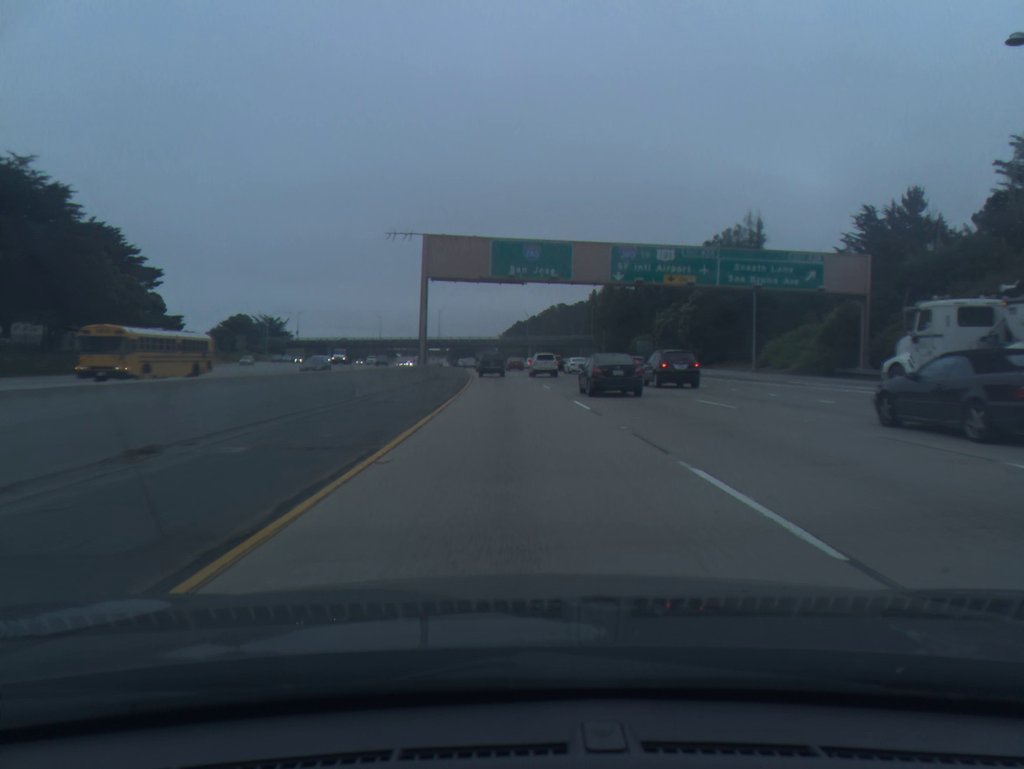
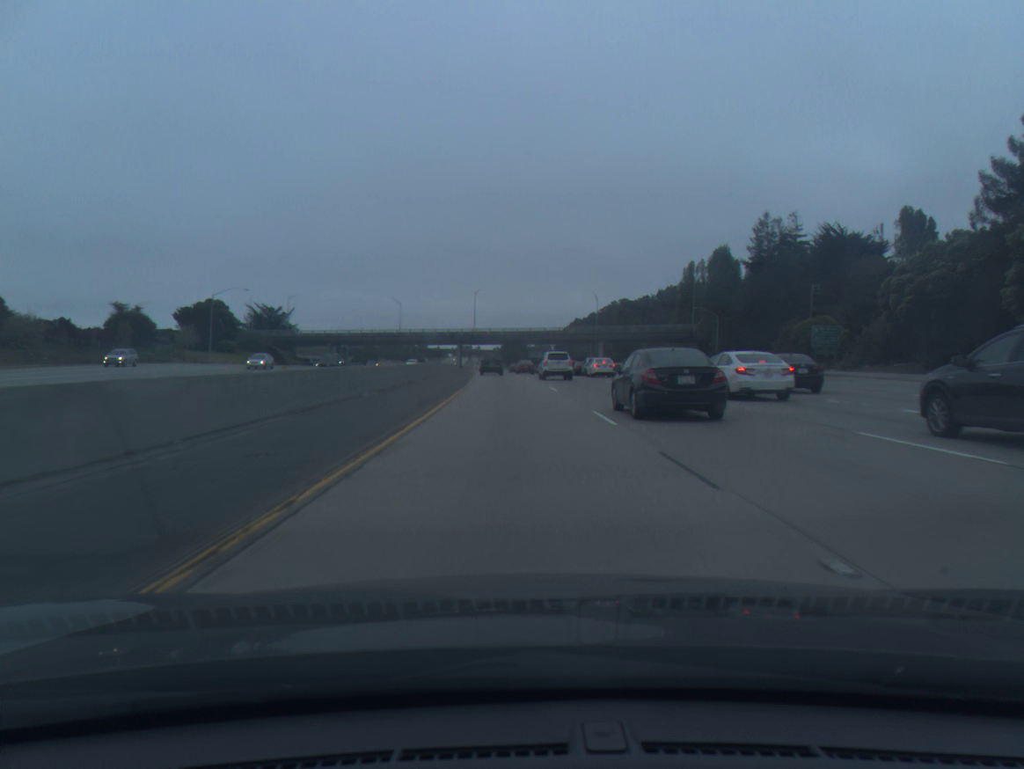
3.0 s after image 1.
(-2.2, +67.2) m; -4°
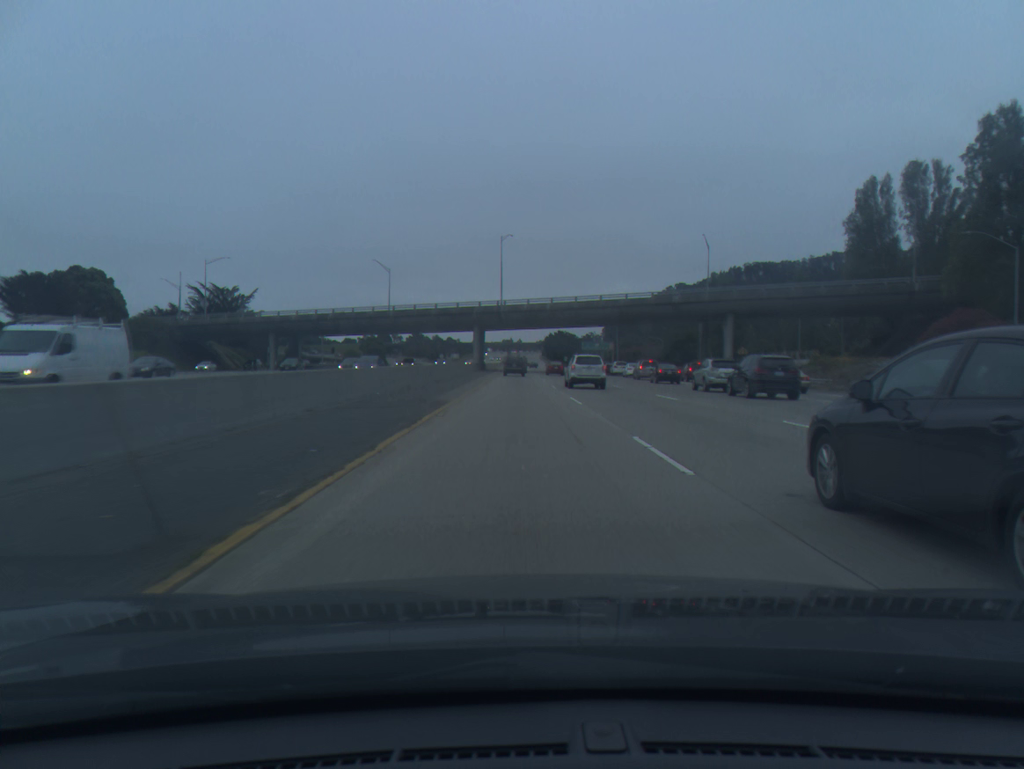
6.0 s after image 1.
(-2.2, +71.0) m; -3°
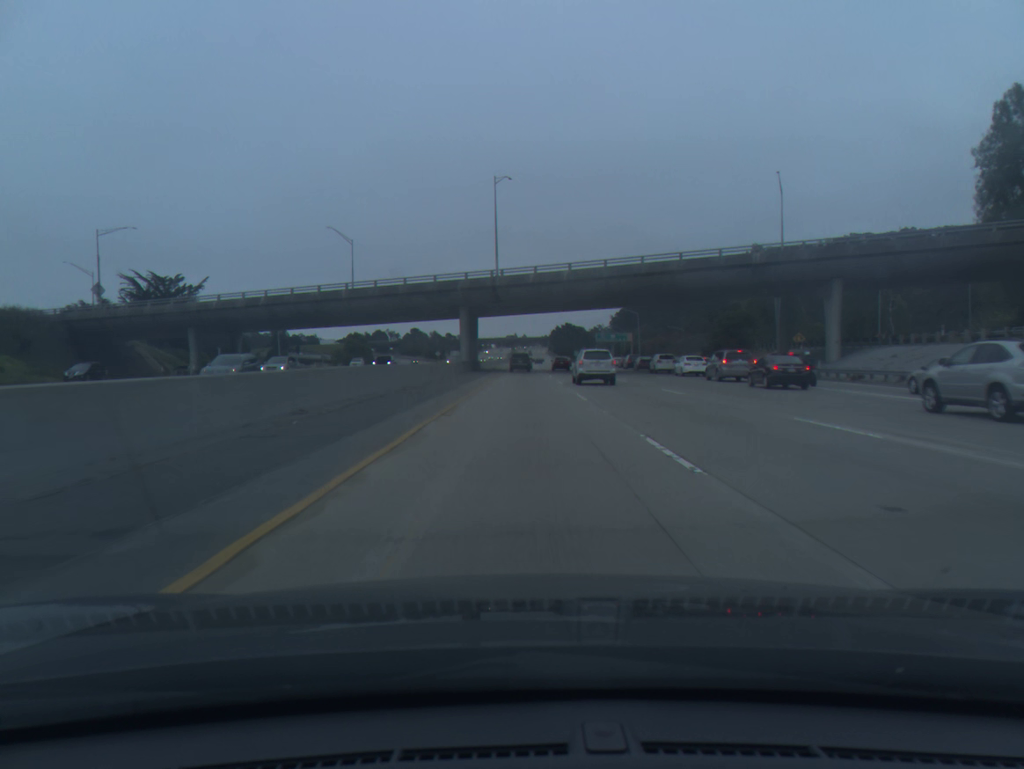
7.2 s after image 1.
(-0.1, +29.6) m; 0°
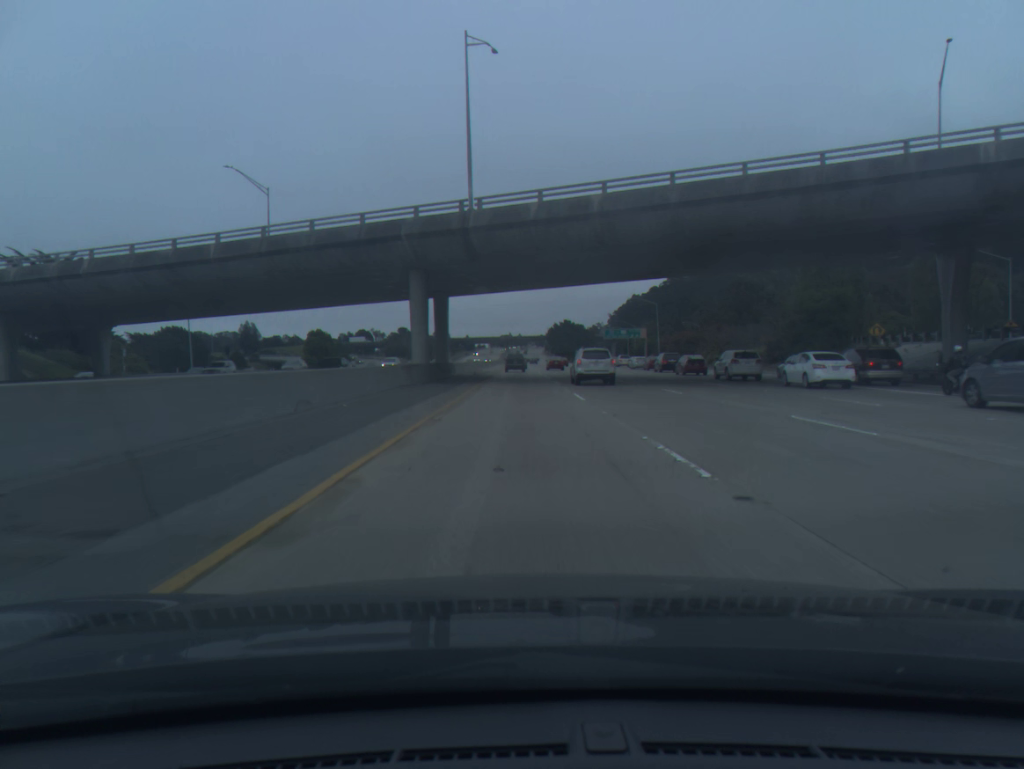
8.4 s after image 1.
(+0.1, +30.2) m; 0°
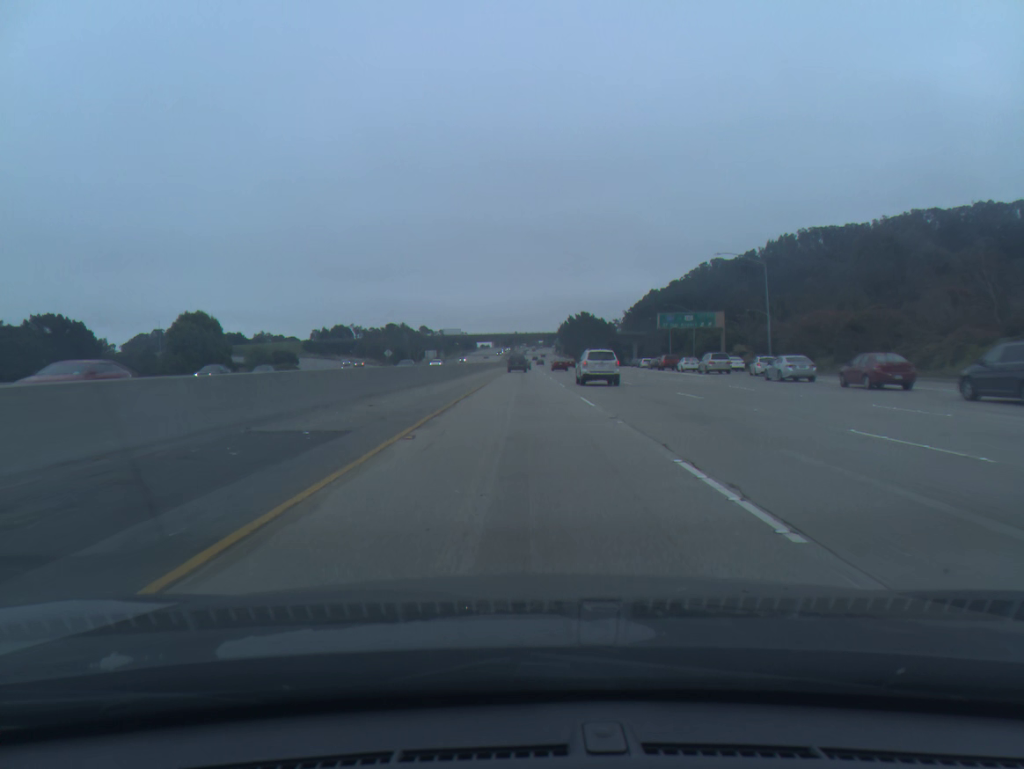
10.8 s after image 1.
(+0.1, +62.1) m; 0°
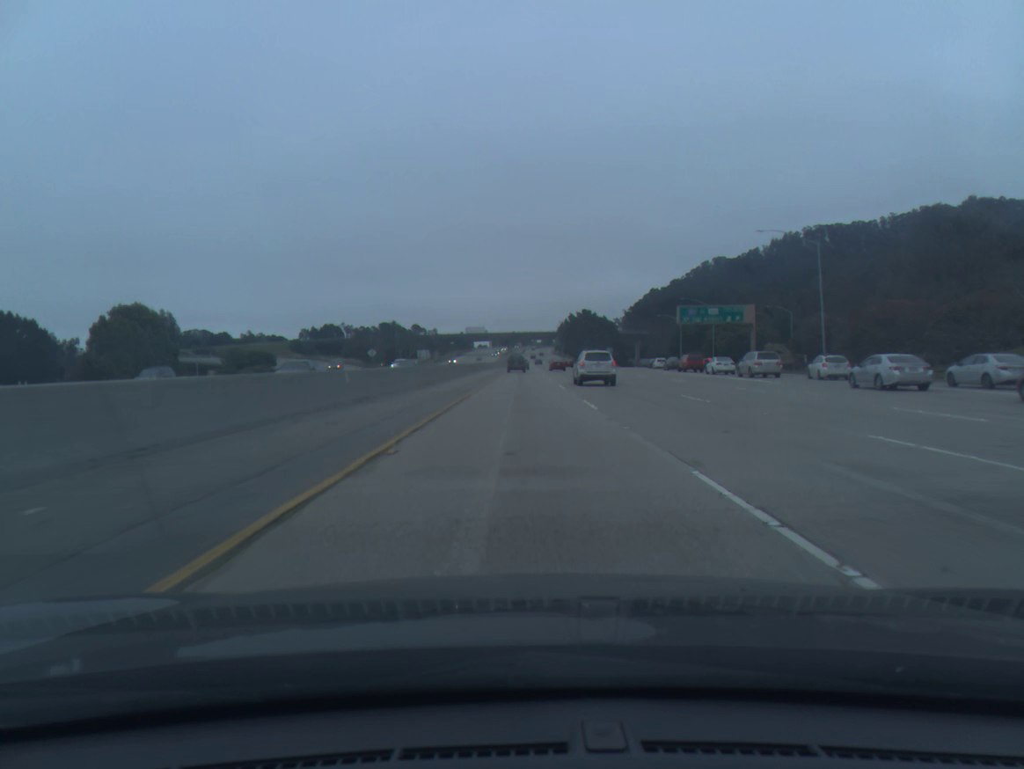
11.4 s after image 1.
(0.0, +15.9) m; 0°
